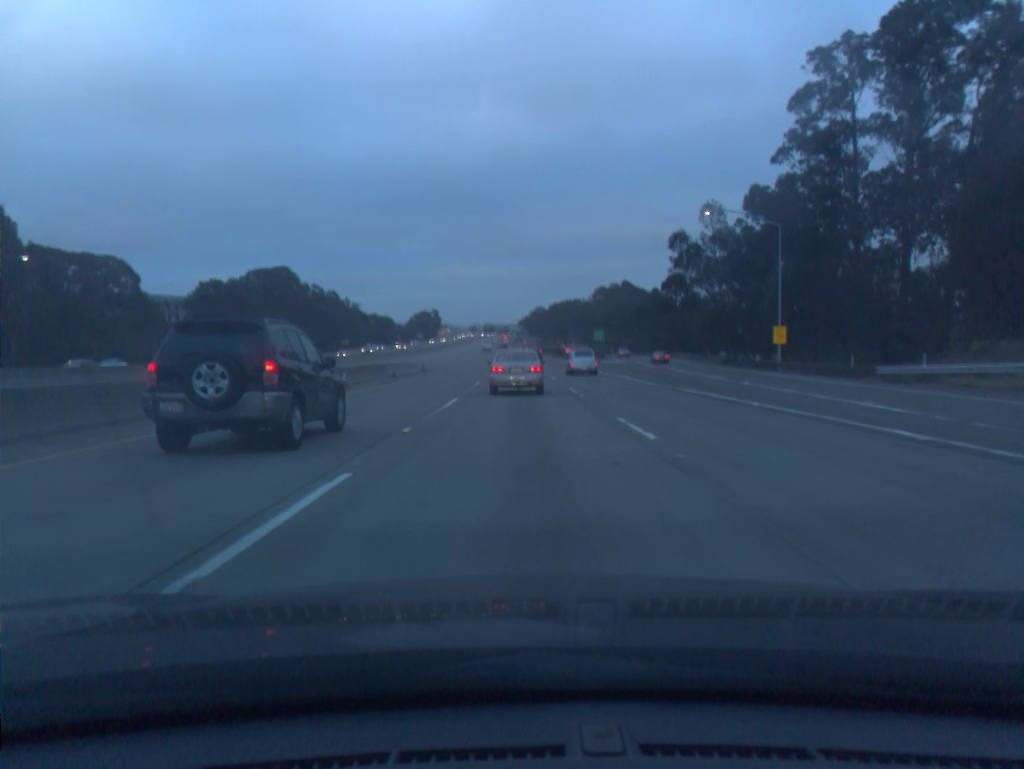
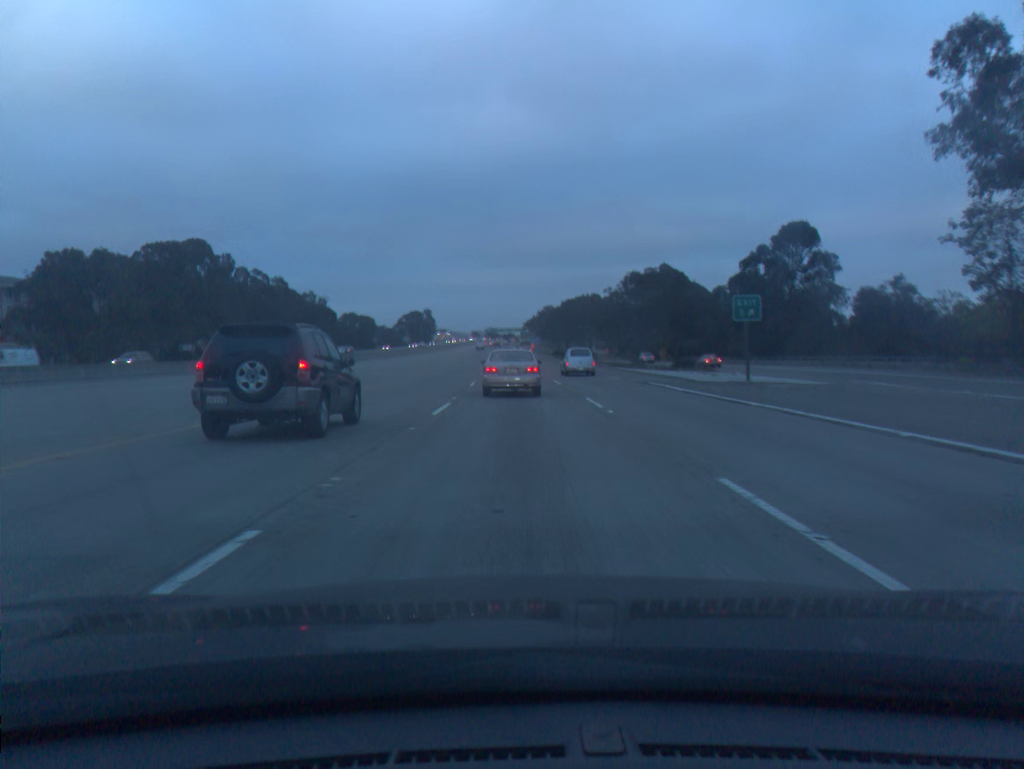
(-0.1, +66.5) m; 0°
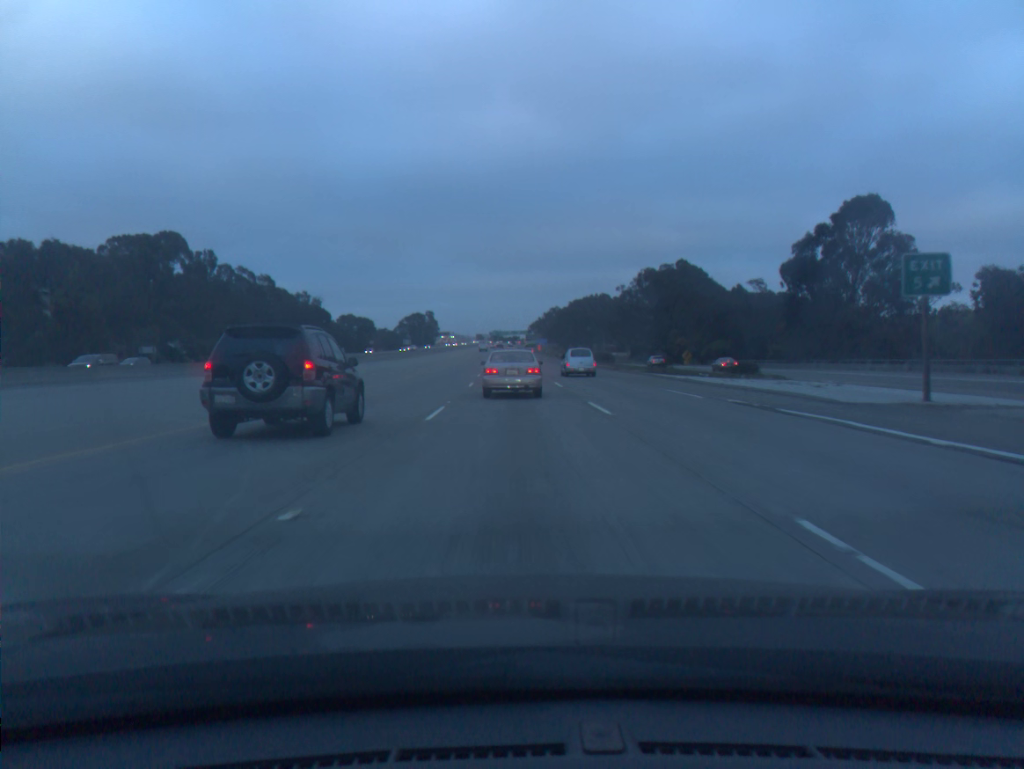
(-0.1, +16.6) m; 0°
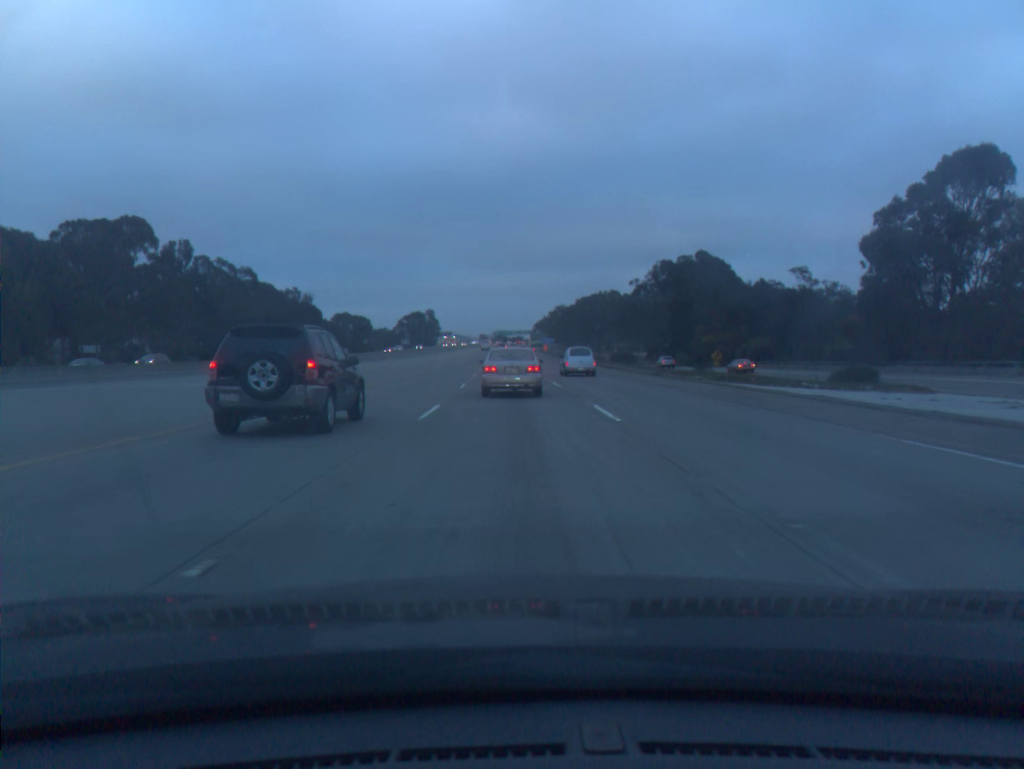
(-0.1, +16.6) m; 0°
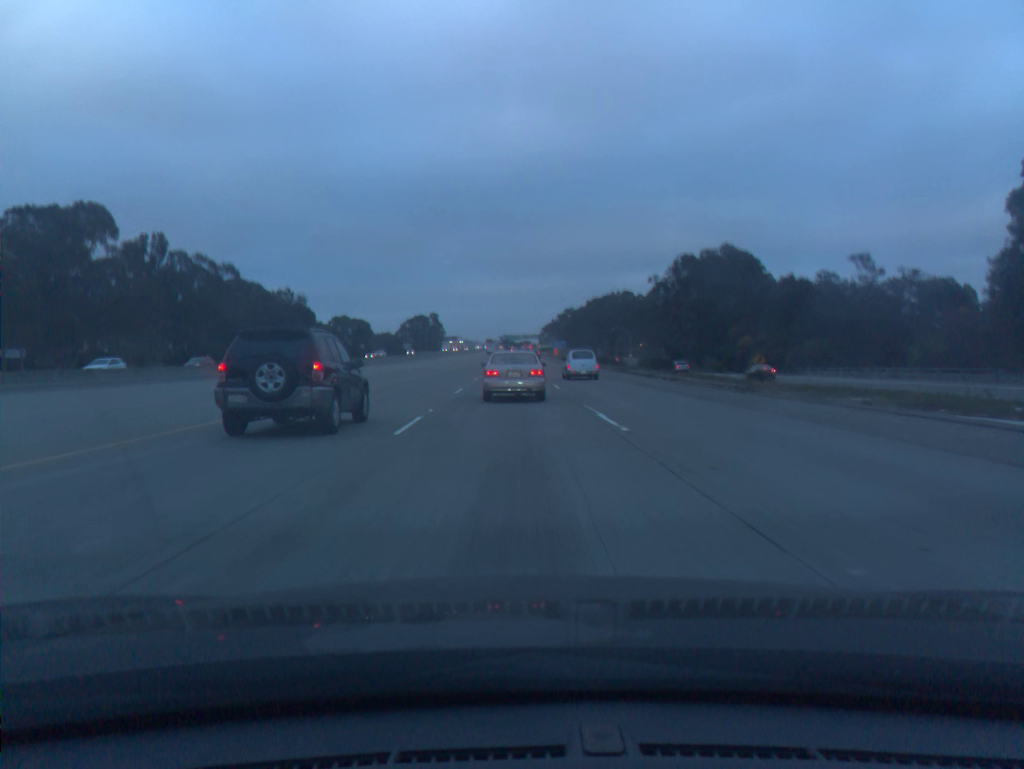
(-0.1, +16.5) m; 0°
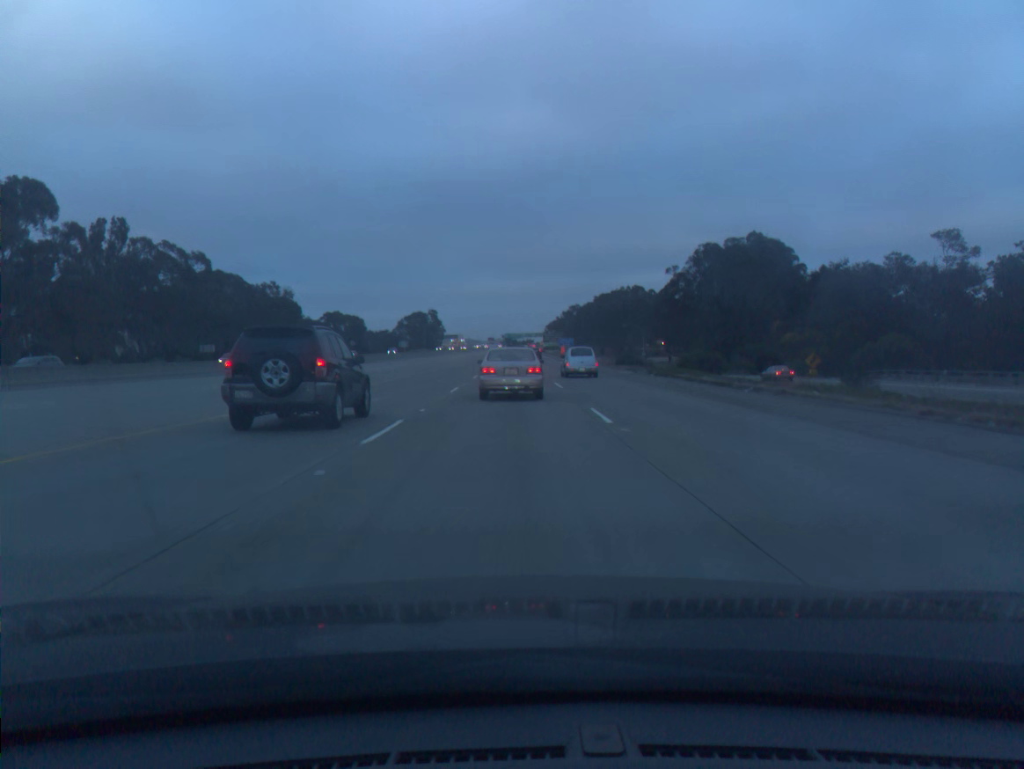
(0.0, +16.5) m; 0°
